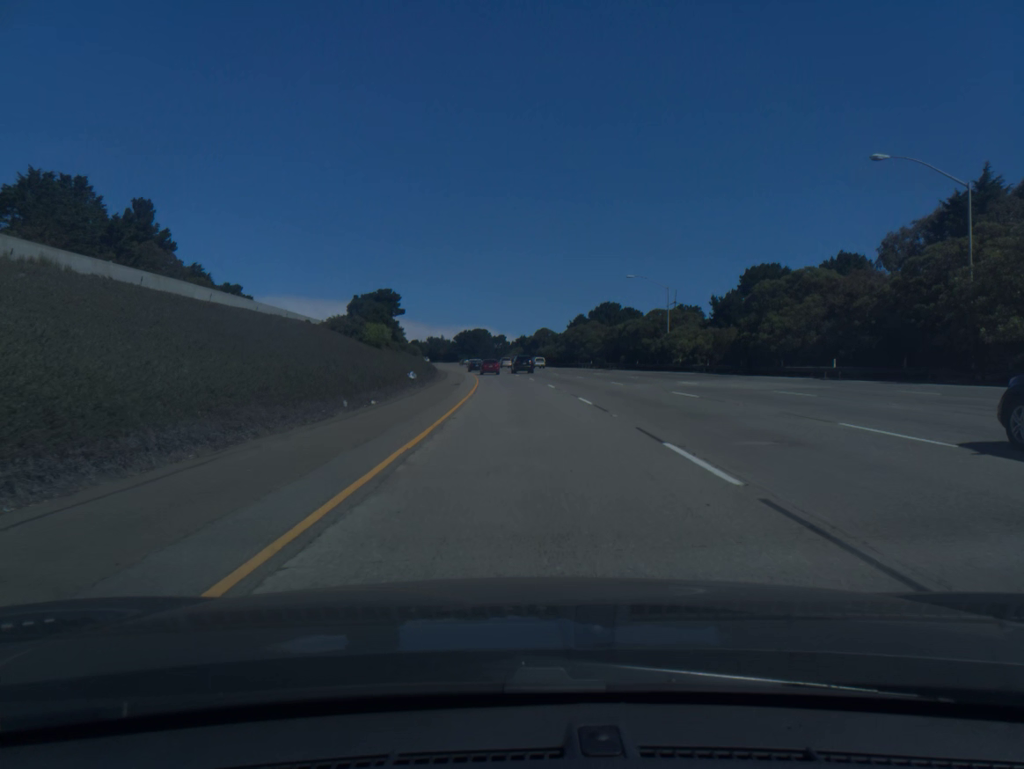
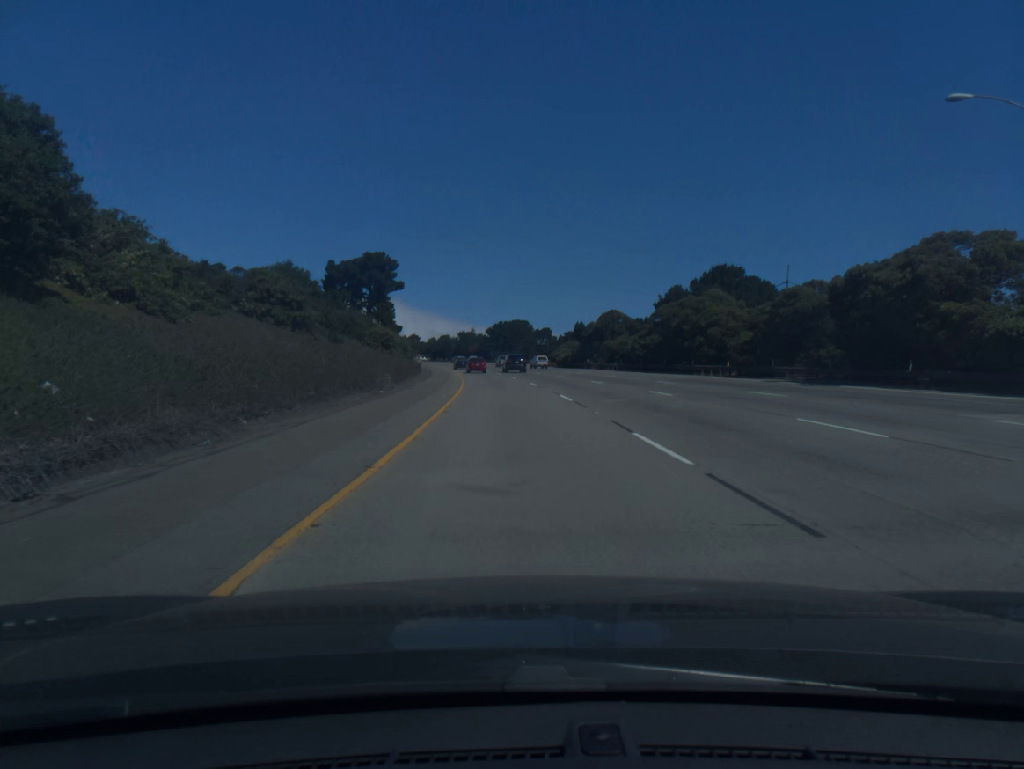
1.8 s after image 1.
(-1.3, +56.8) m; -3°
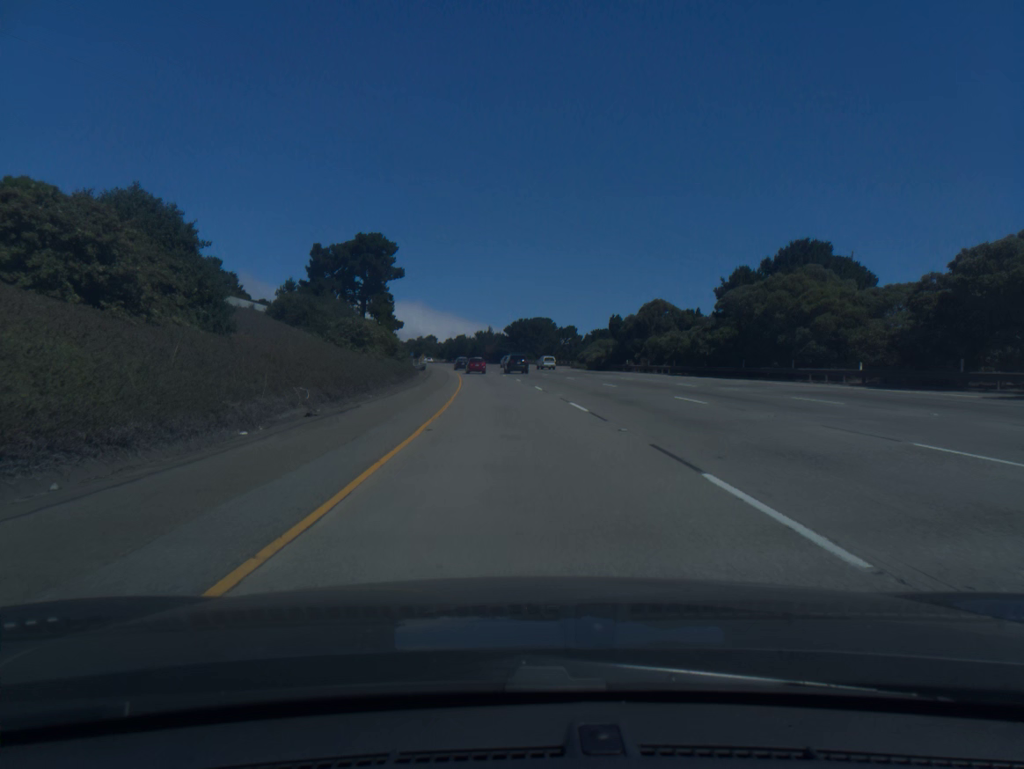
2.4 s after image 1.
(-0.2, +18.9) m; -2°
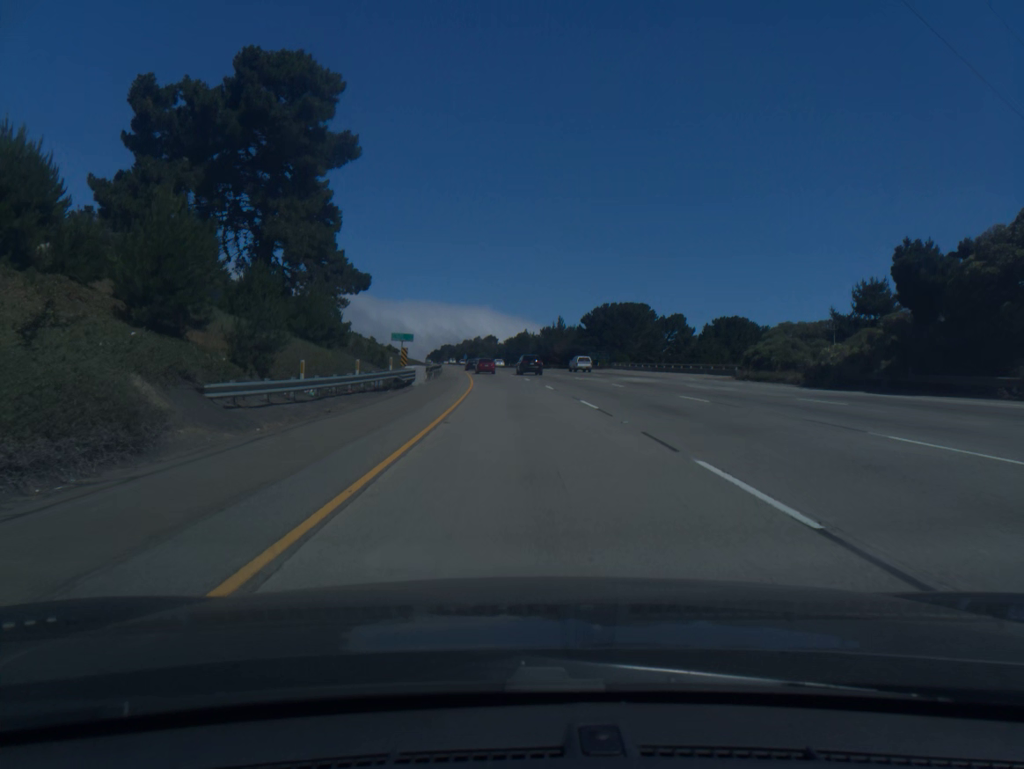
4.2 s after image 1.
(-2.5, +56.7) m; -5°
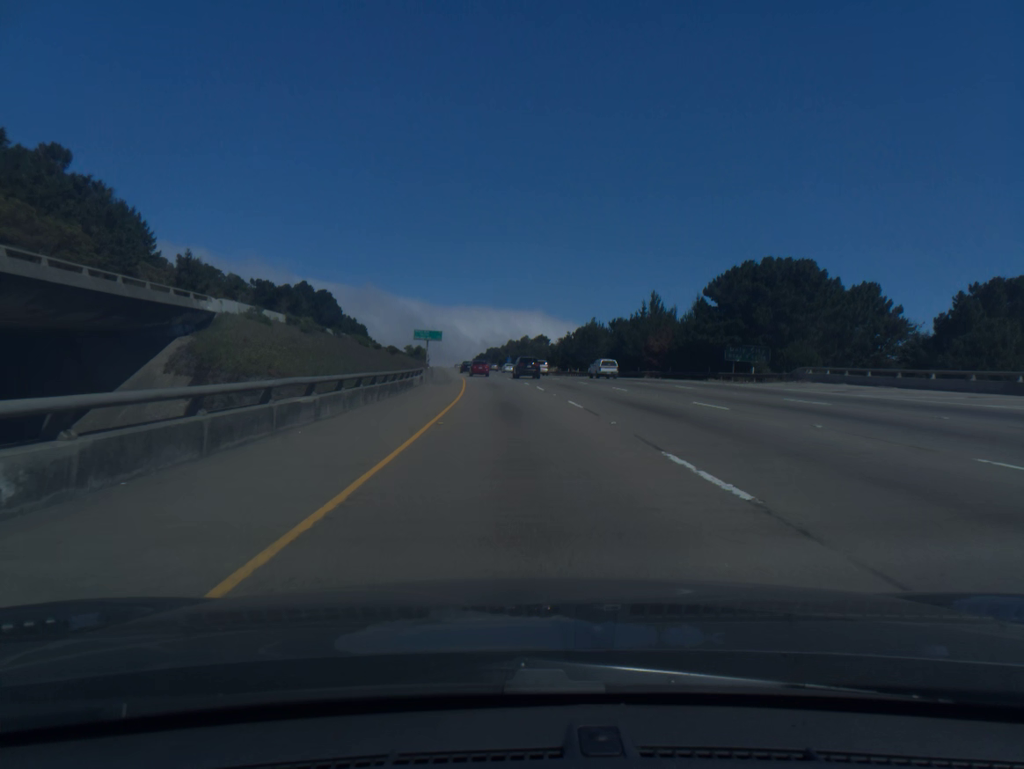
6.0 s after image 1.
(-1.8, +56.9) m; -4°
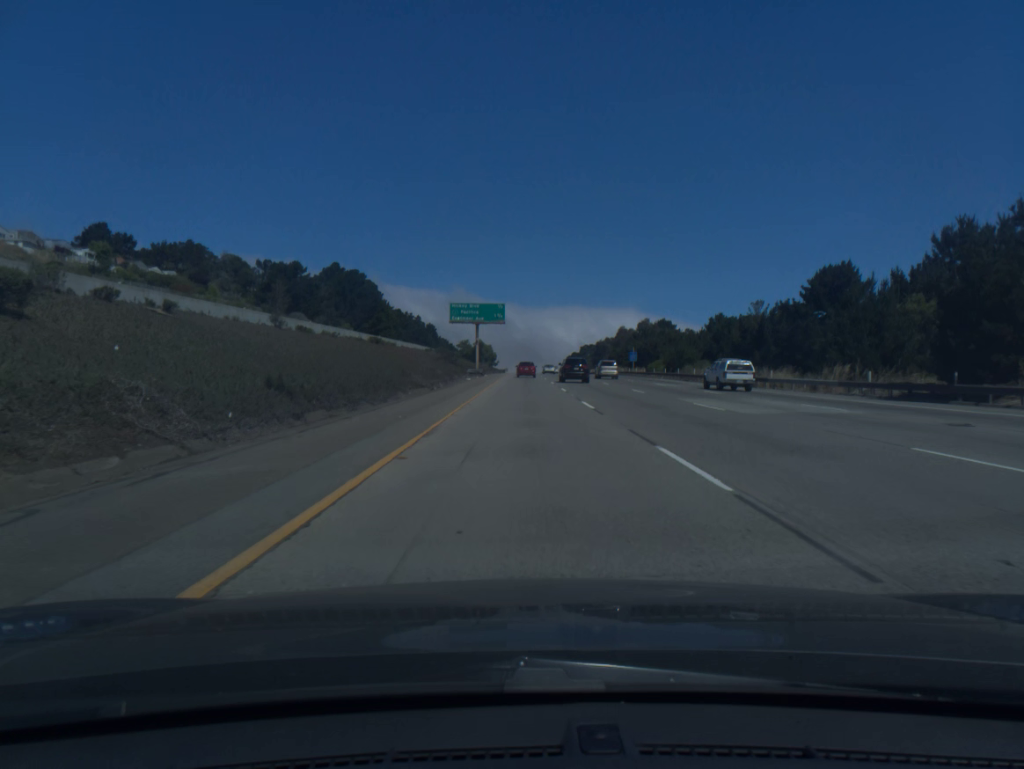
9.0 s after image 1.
(-6.0, +95.4) m; -6°
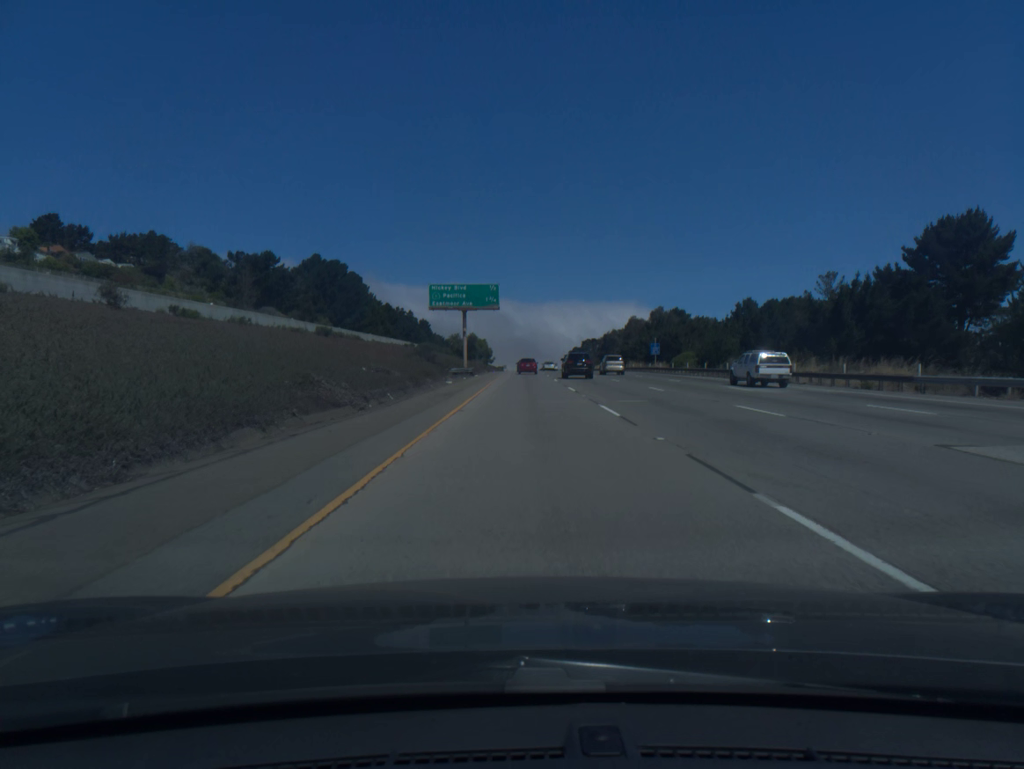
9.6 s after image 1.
(0.0, +19.3) m; 0°
